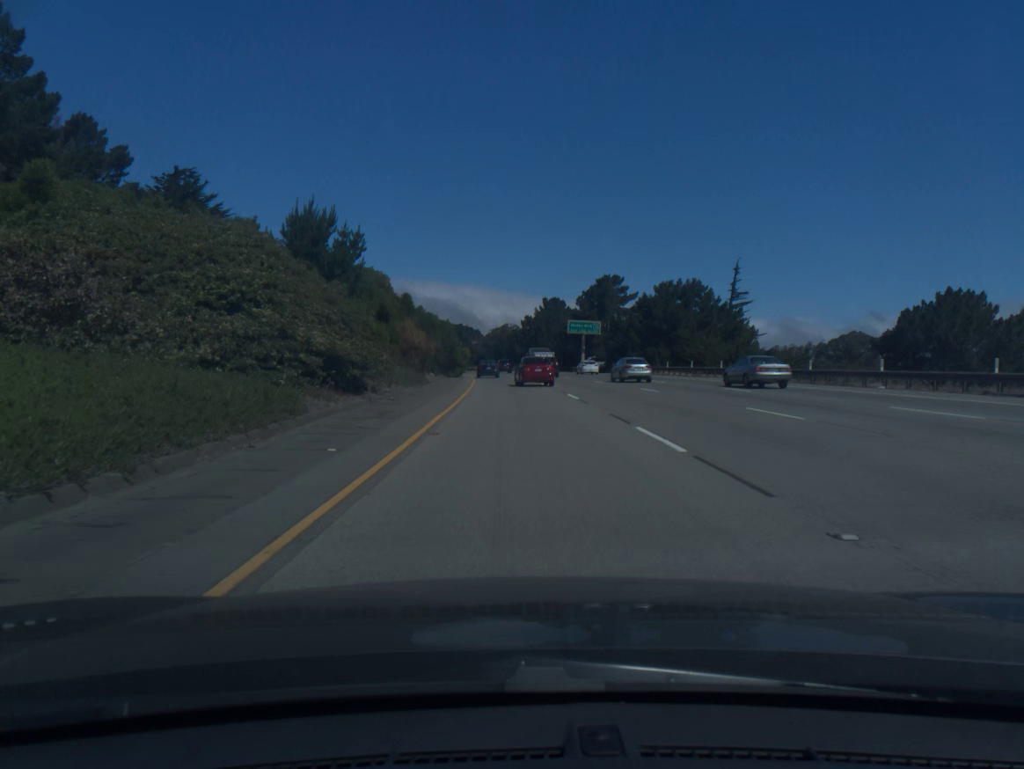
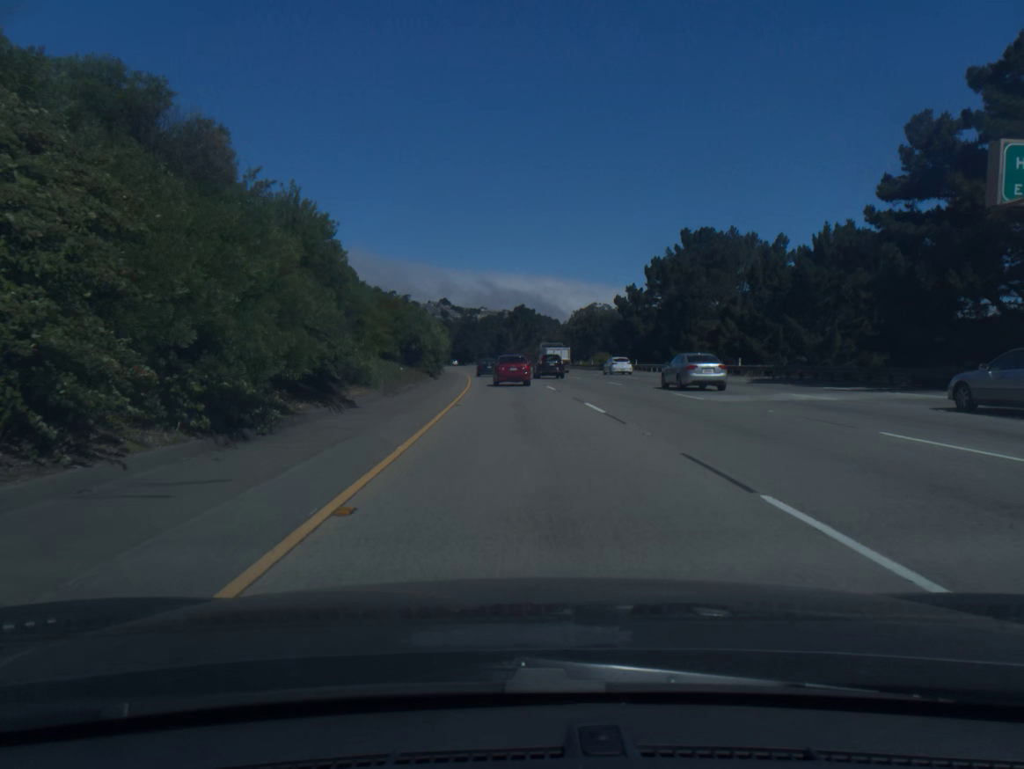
(-4.6, +94.4) m; -6°
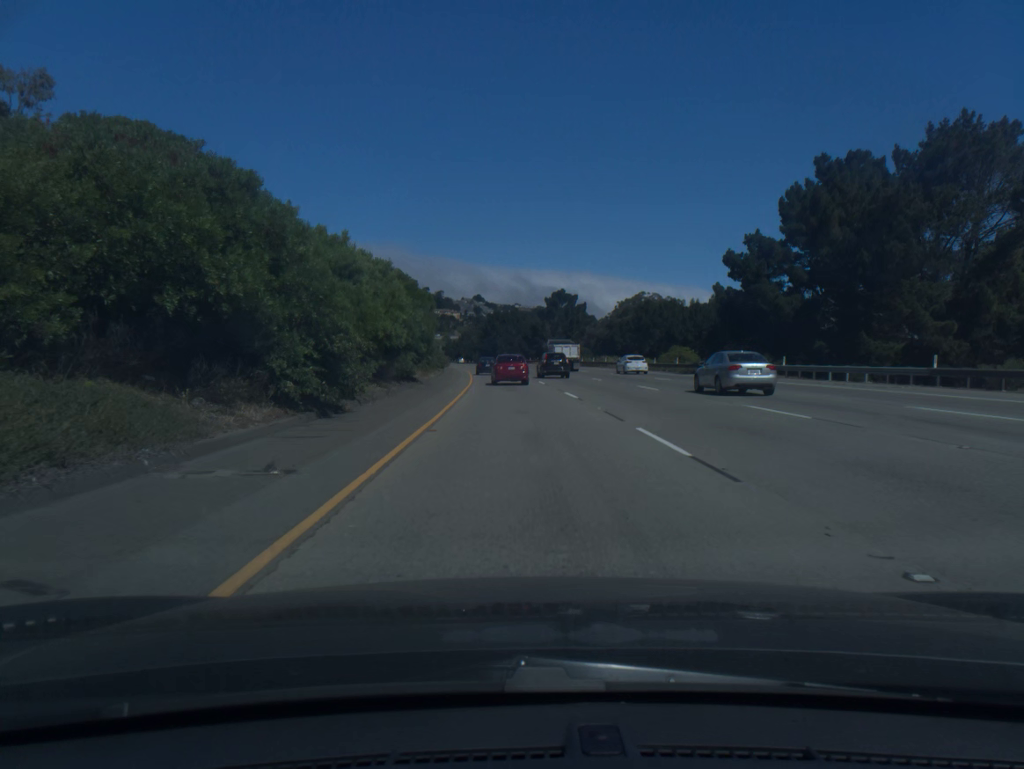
(-0.8, +36.8) m; -2°
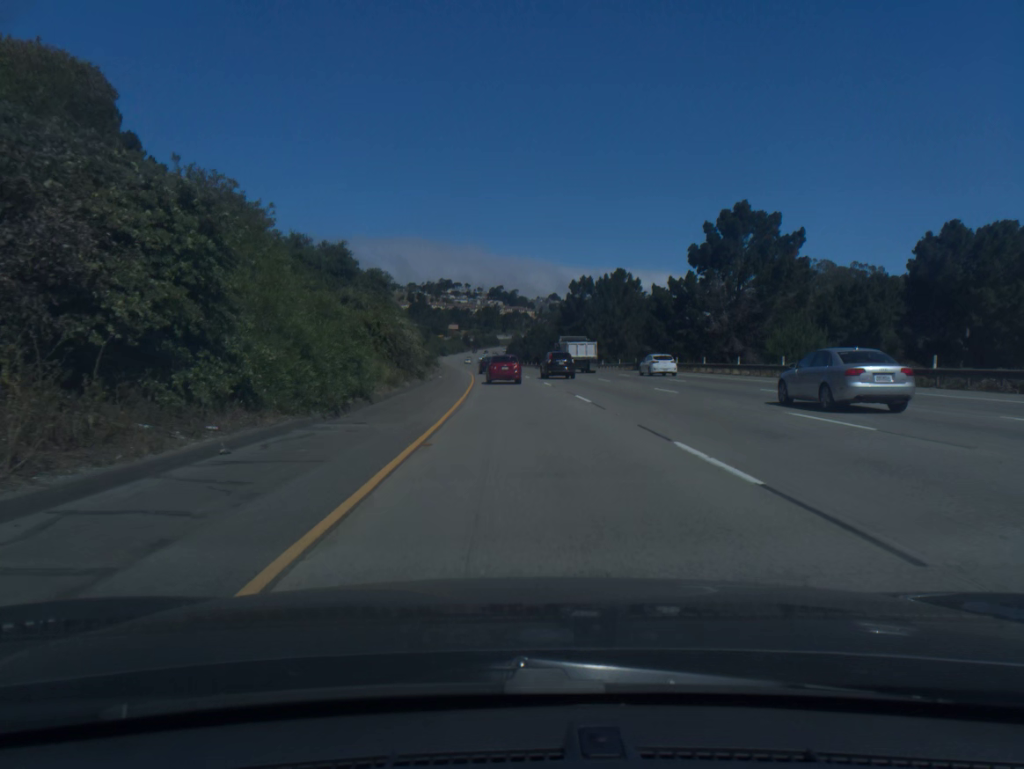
(-4.4, +89.6) m; -5°
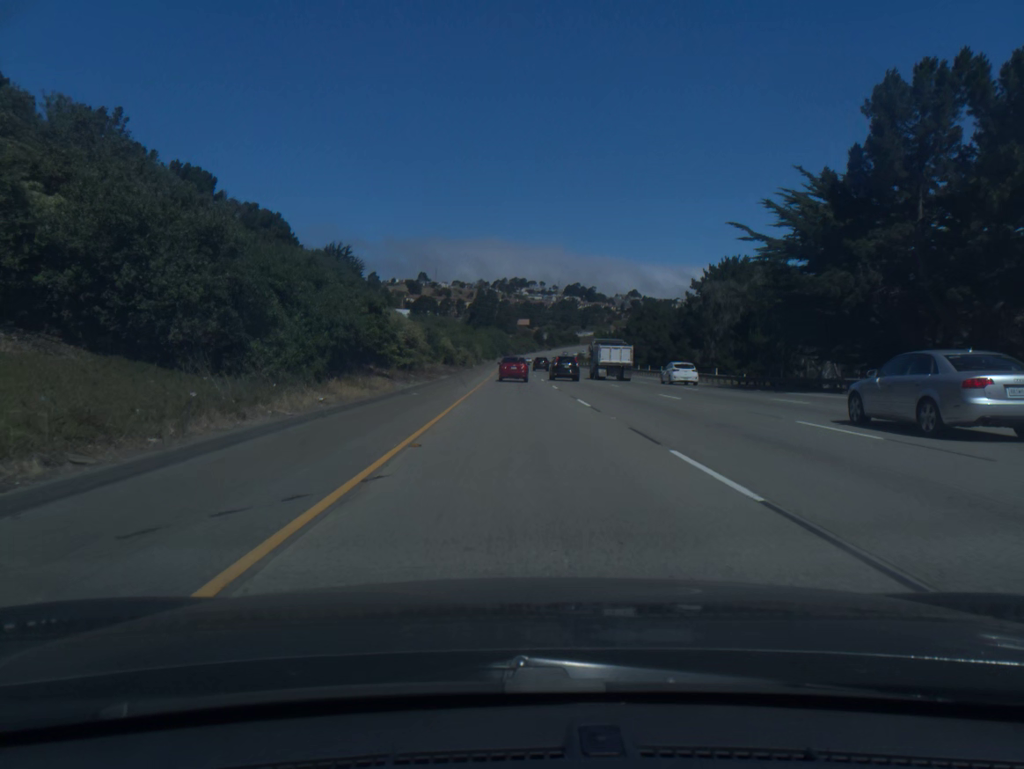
(-4.1, +87.7) m; -5°
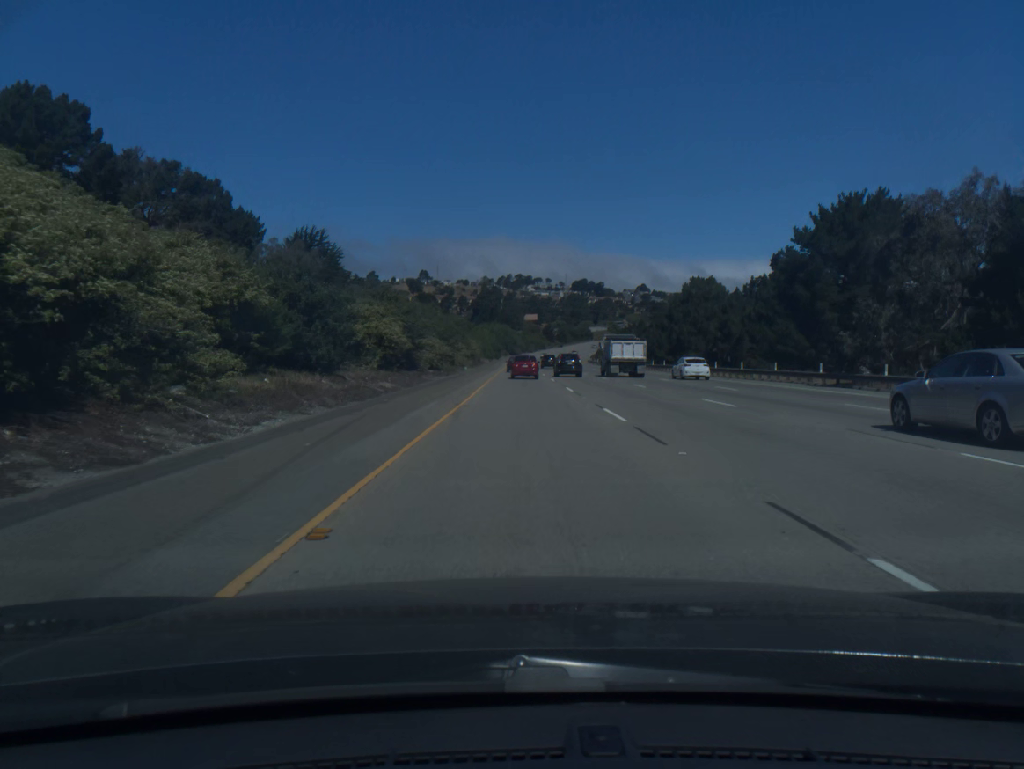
(-0.3, +35.0) m; -1°
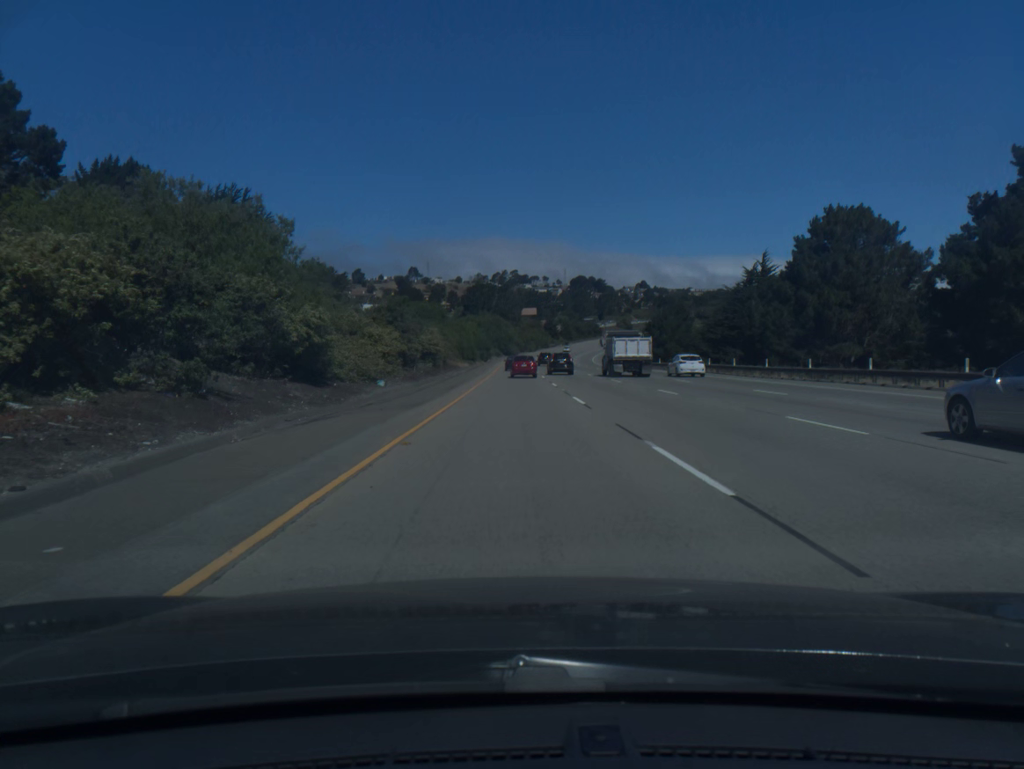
(+0.2, +52.5) m; 0°
